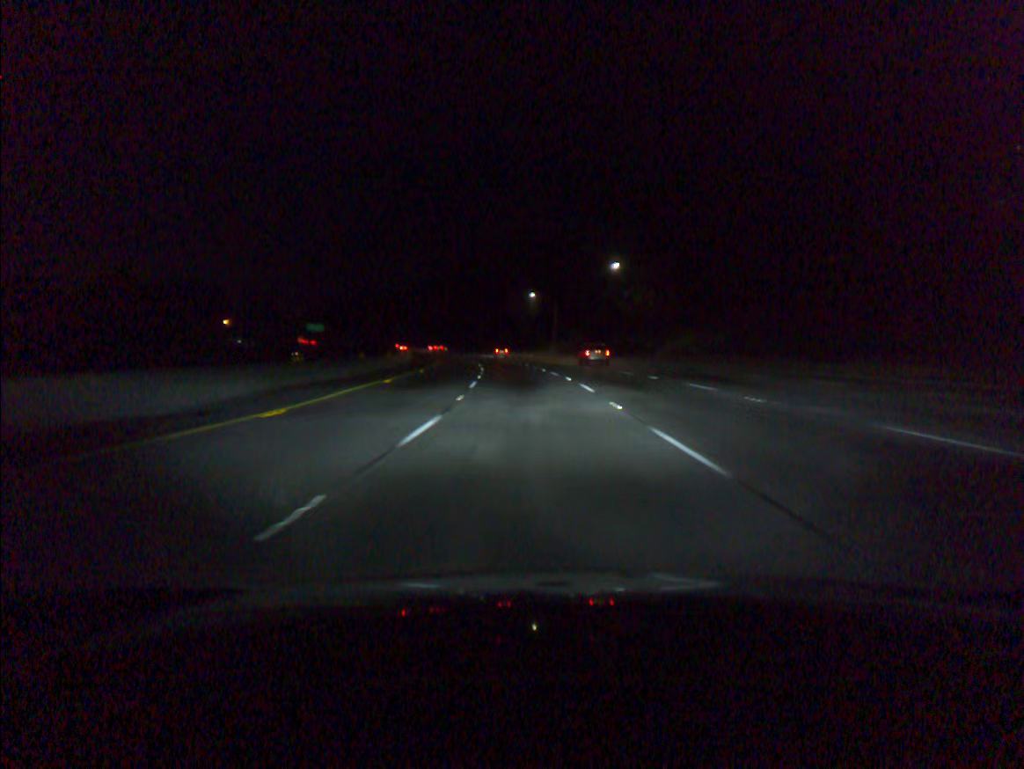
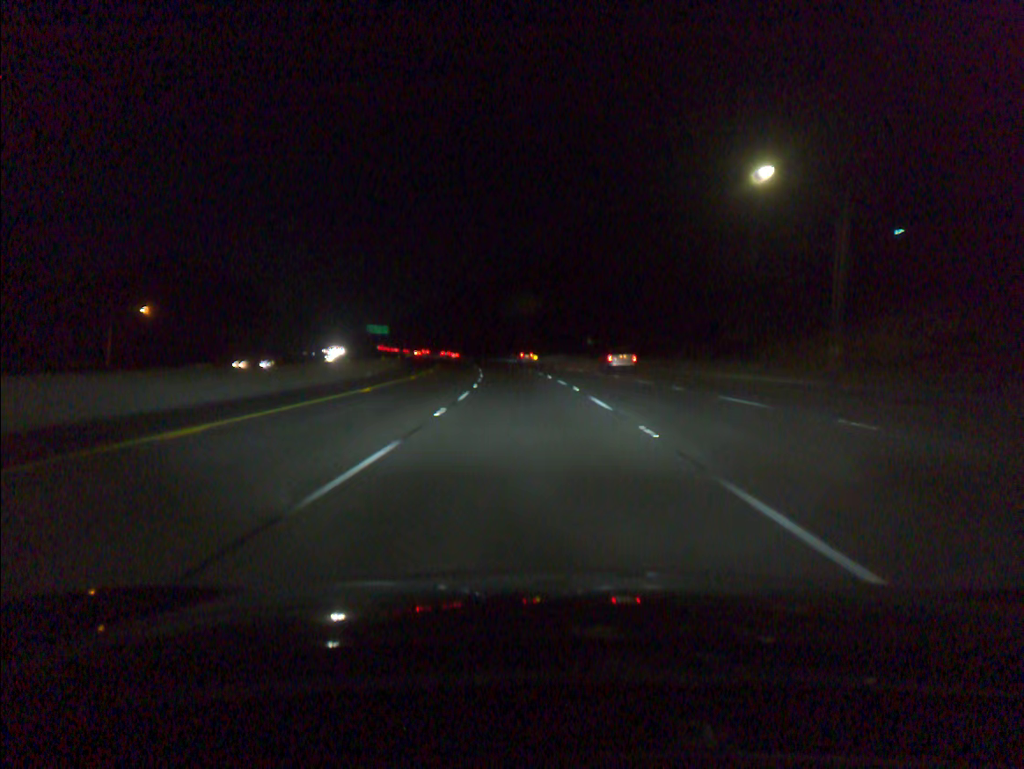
(-6.6, +91.8) m; -8°
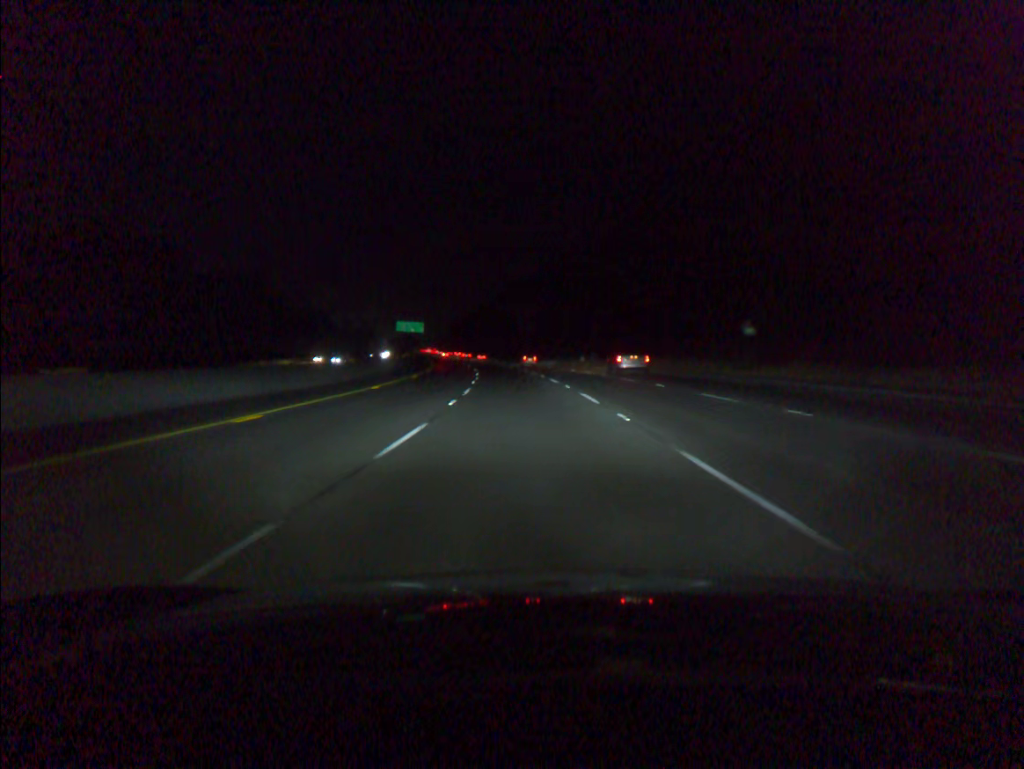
(-2.3, +55.6) m; -5°
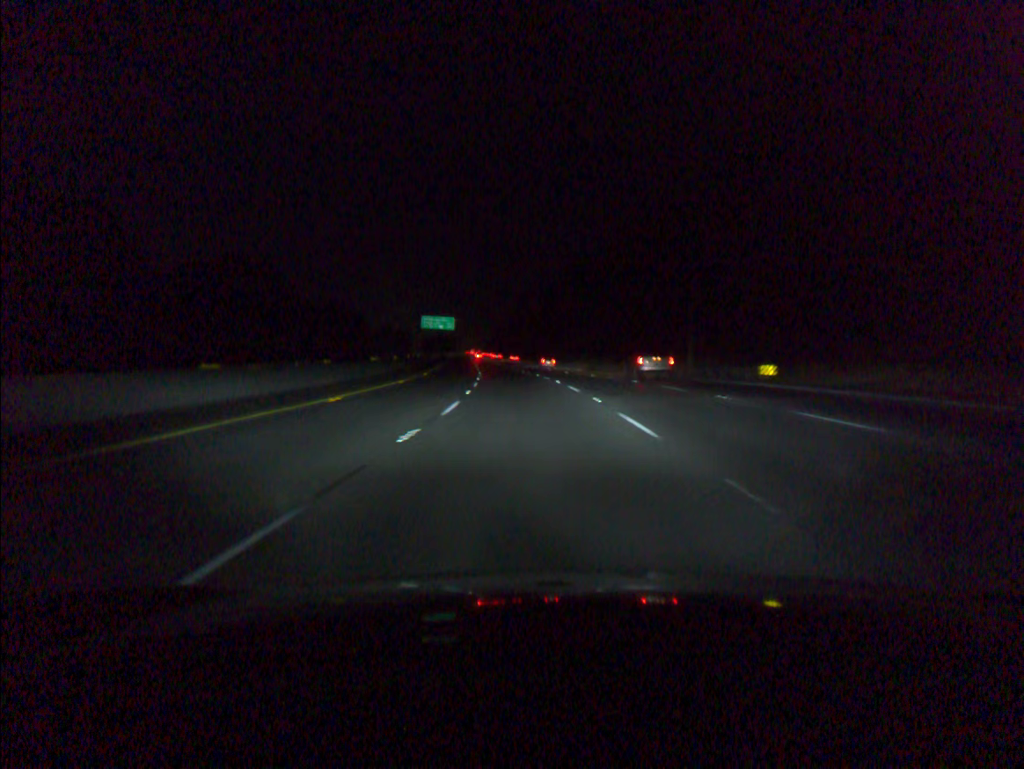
(-1.2, +37.1) m; -4°
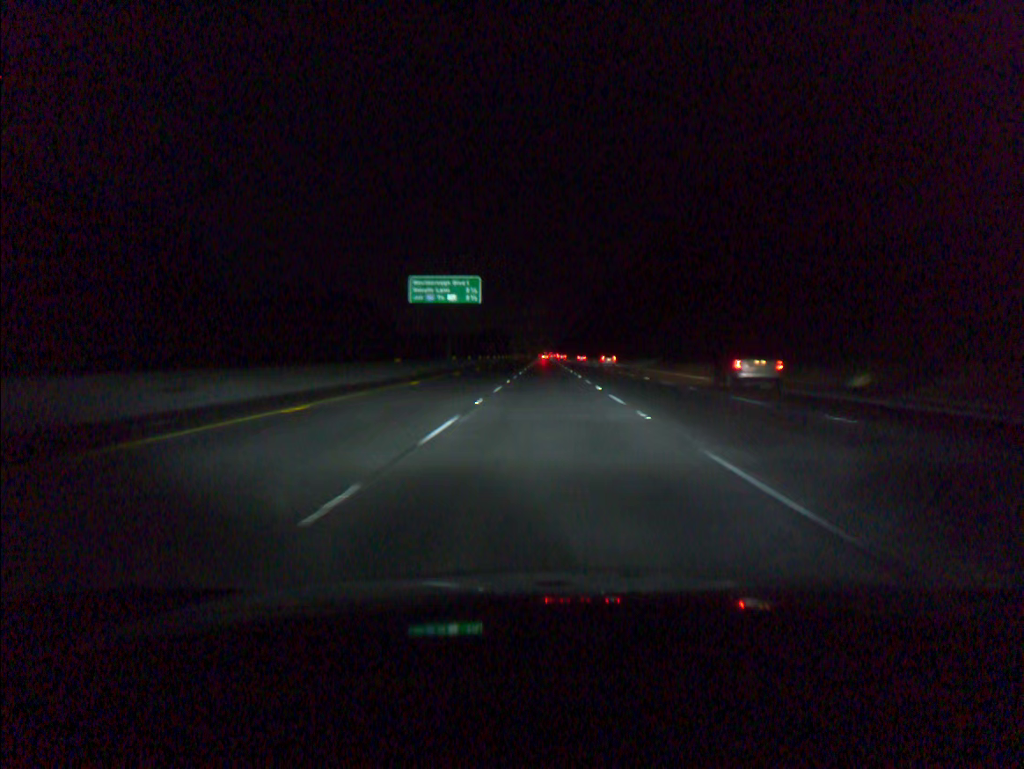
(-5.8, +93.0) m; -5°
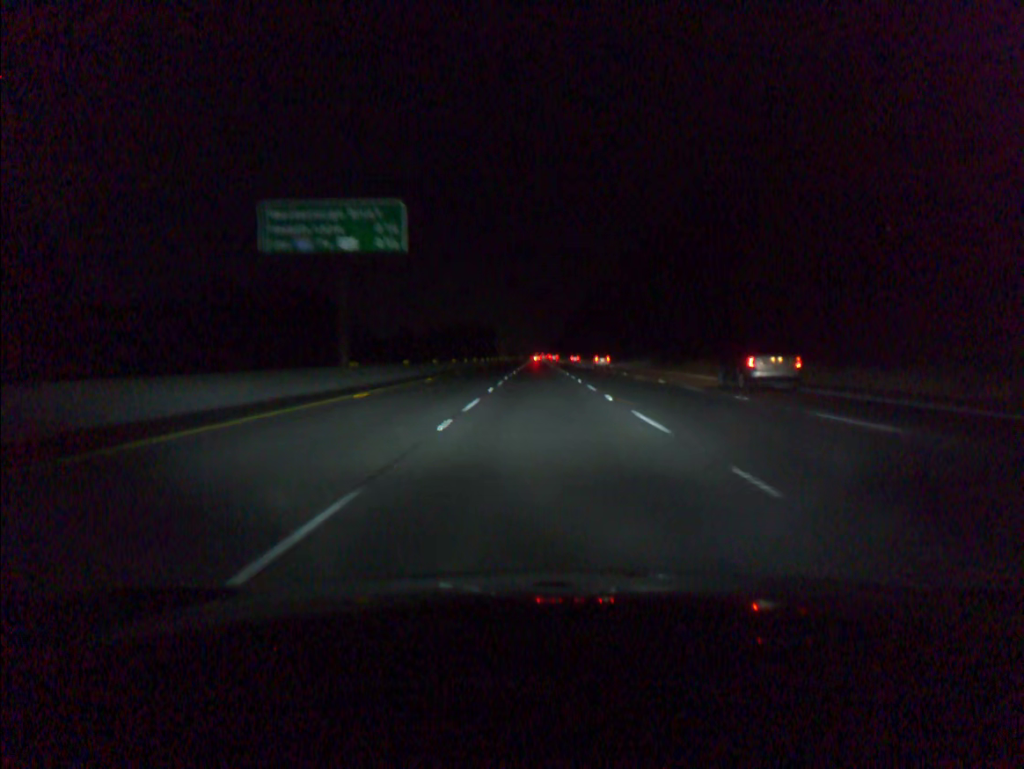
(+0.2, +37.3) m; +1°
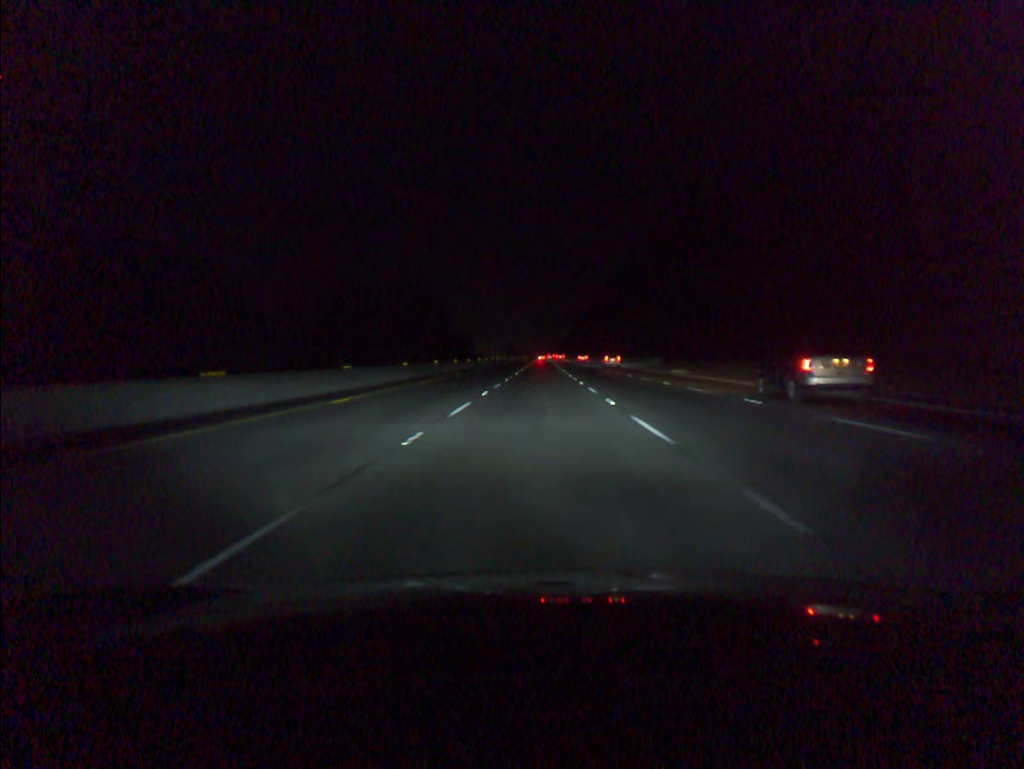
(-0.2, +74.5) m; -1°
